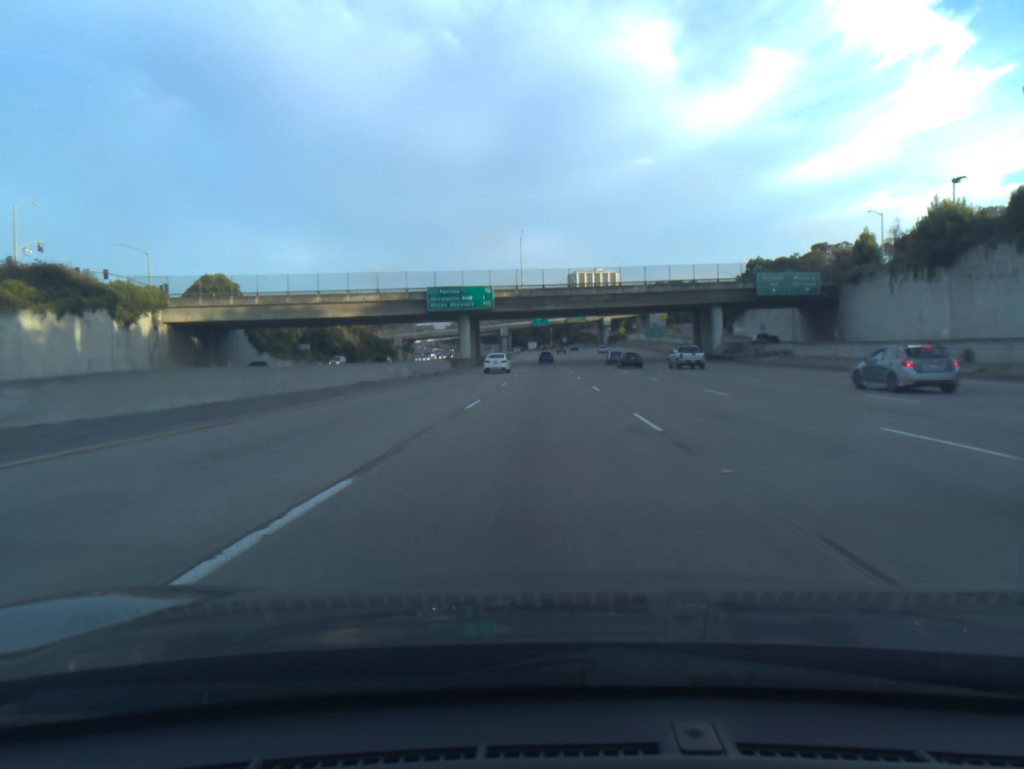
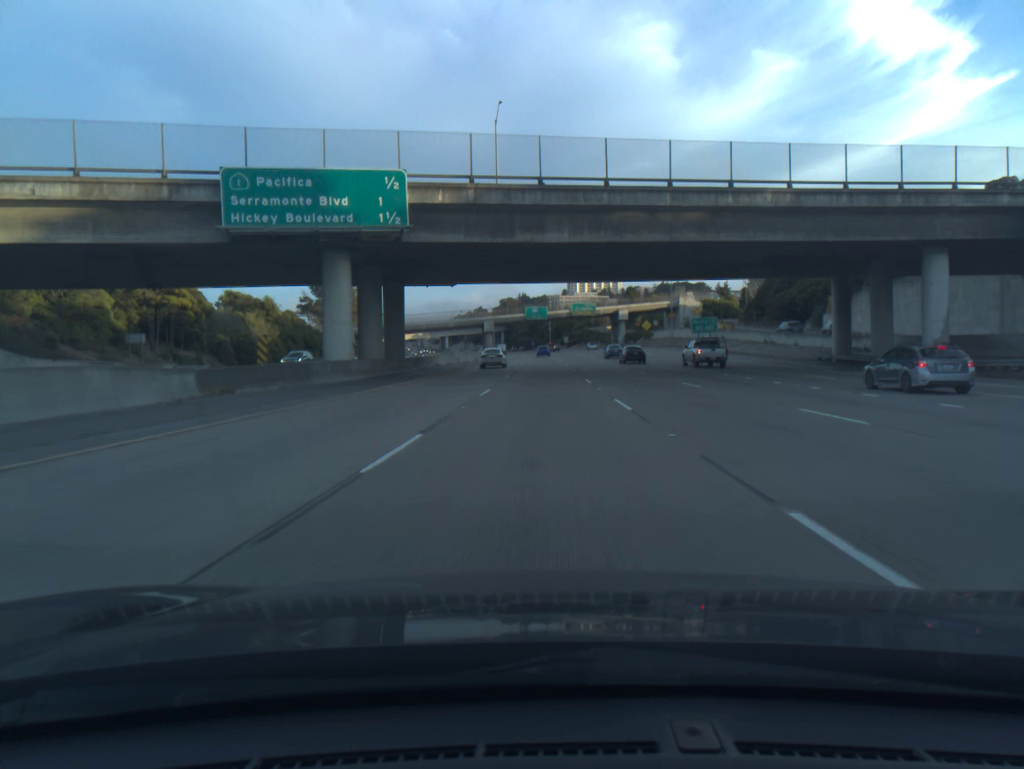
(+0.3, +54.4) m; 0°
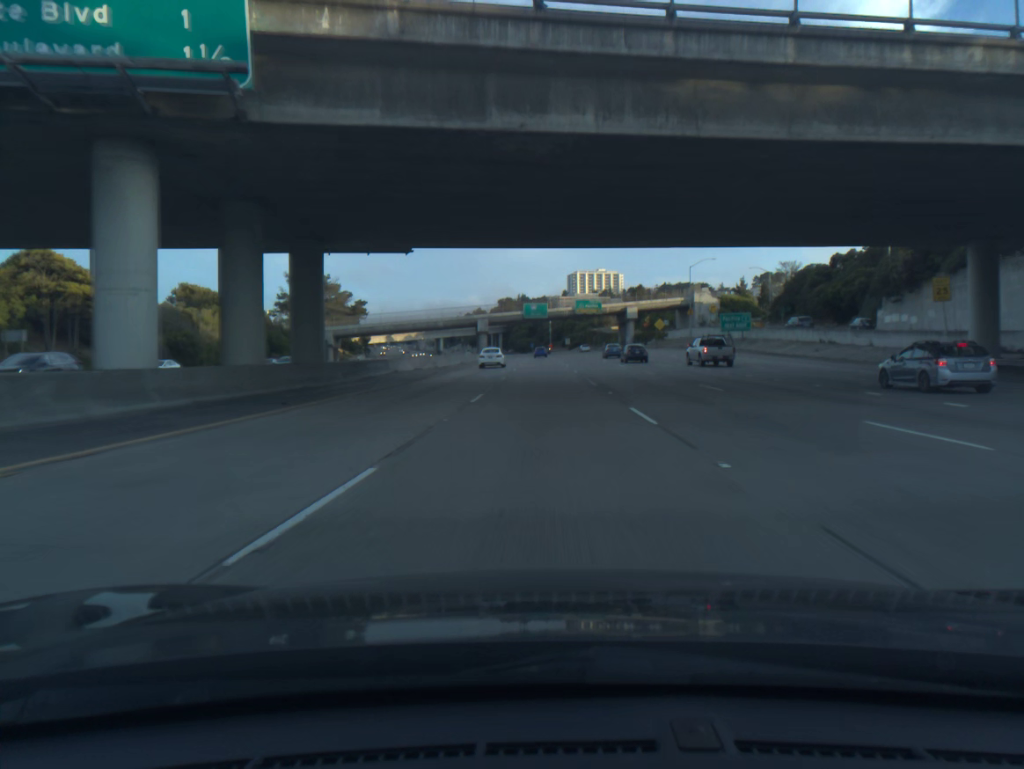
(0.0, +18.1) m; 0°
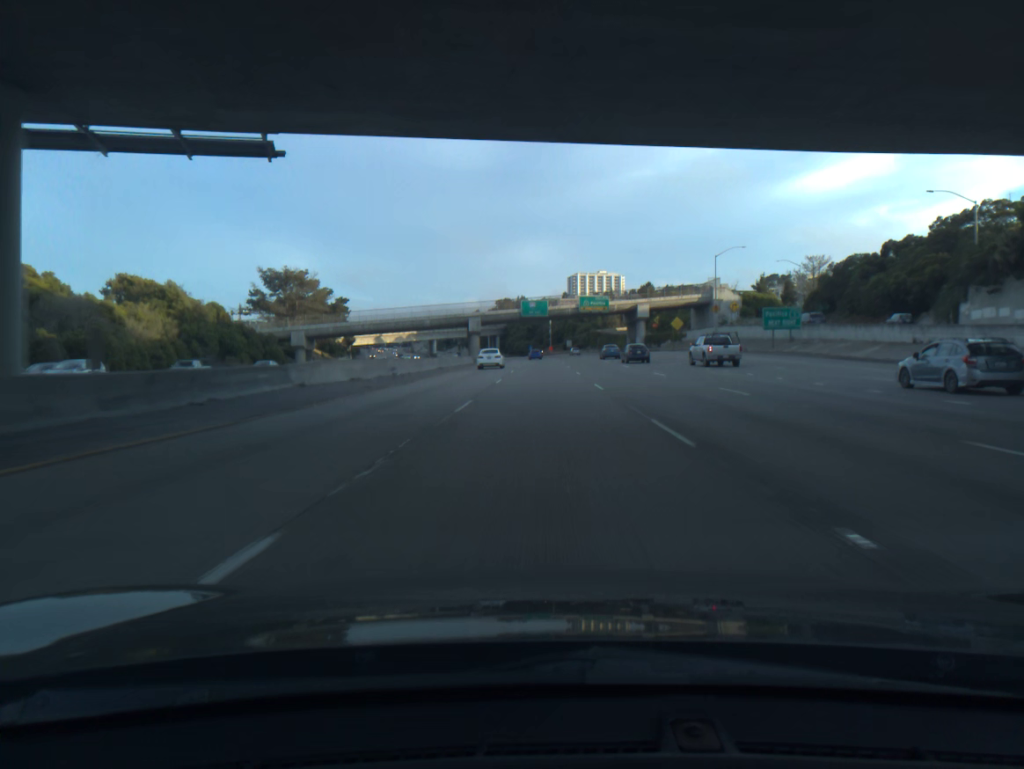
(0.0, +18.0) m; 0°
